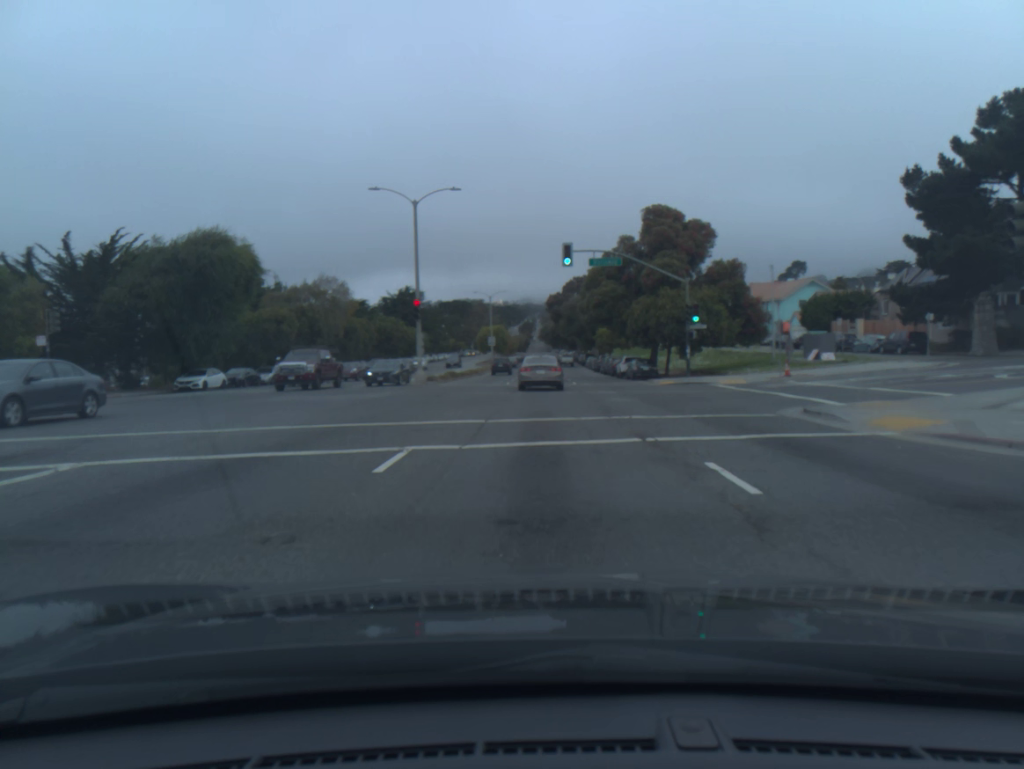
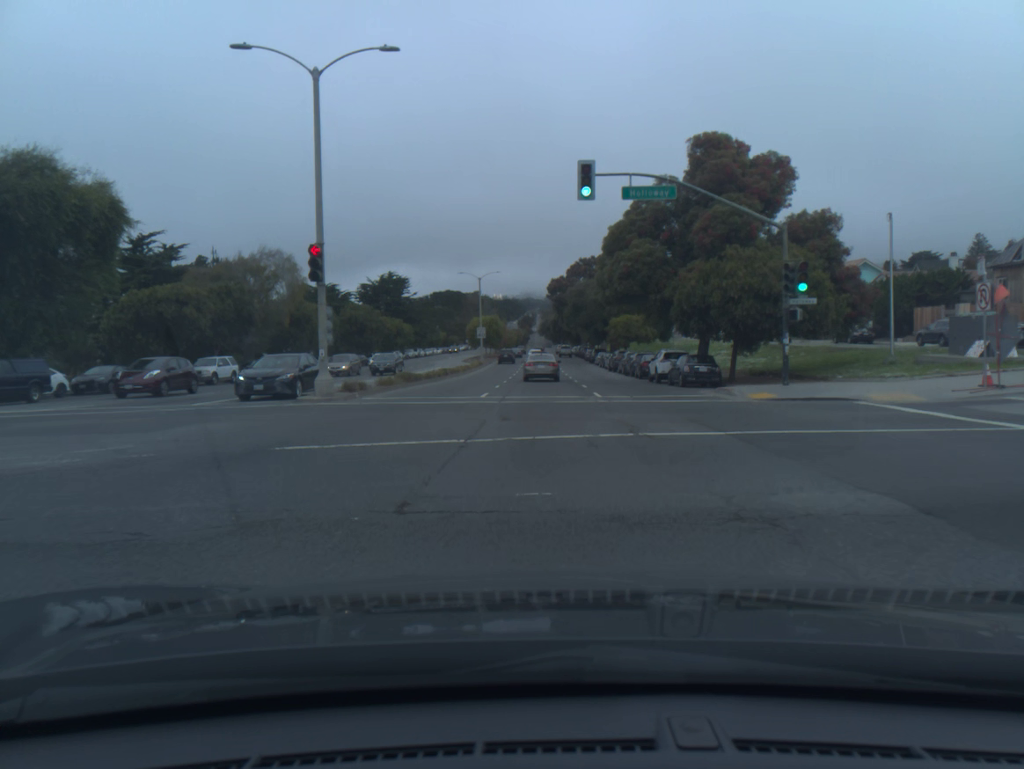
(0.0, +17.3) m; 0°
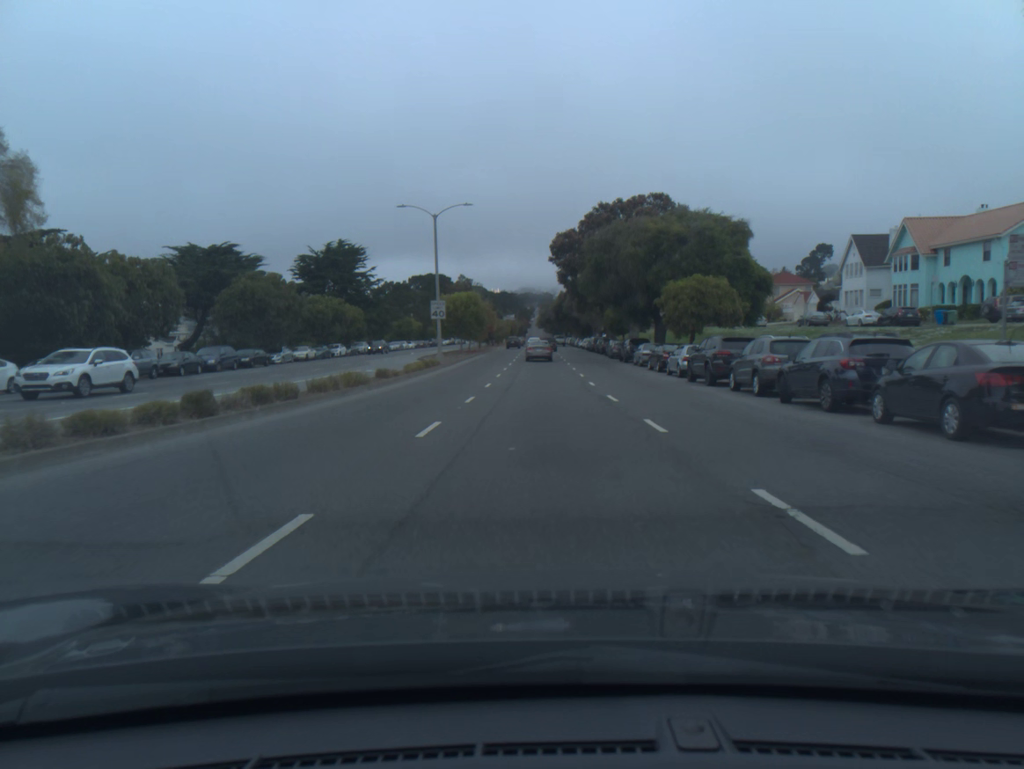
(-0.1, +34.7) m; 0°
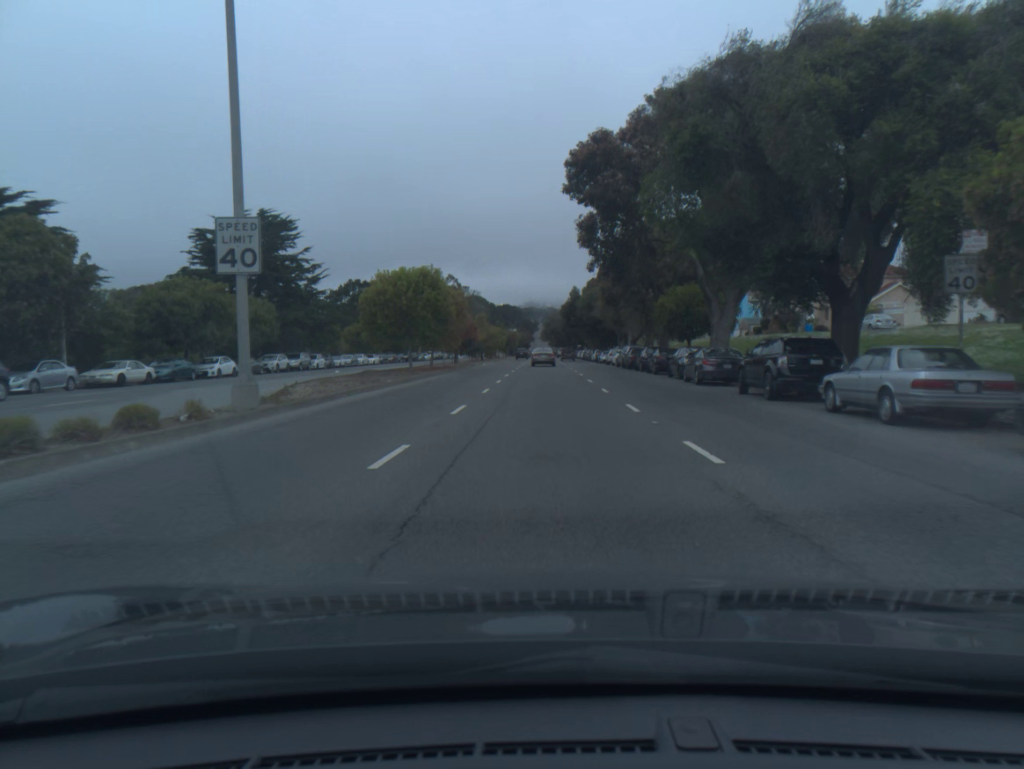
(+0.1, +32.4) m; 0°
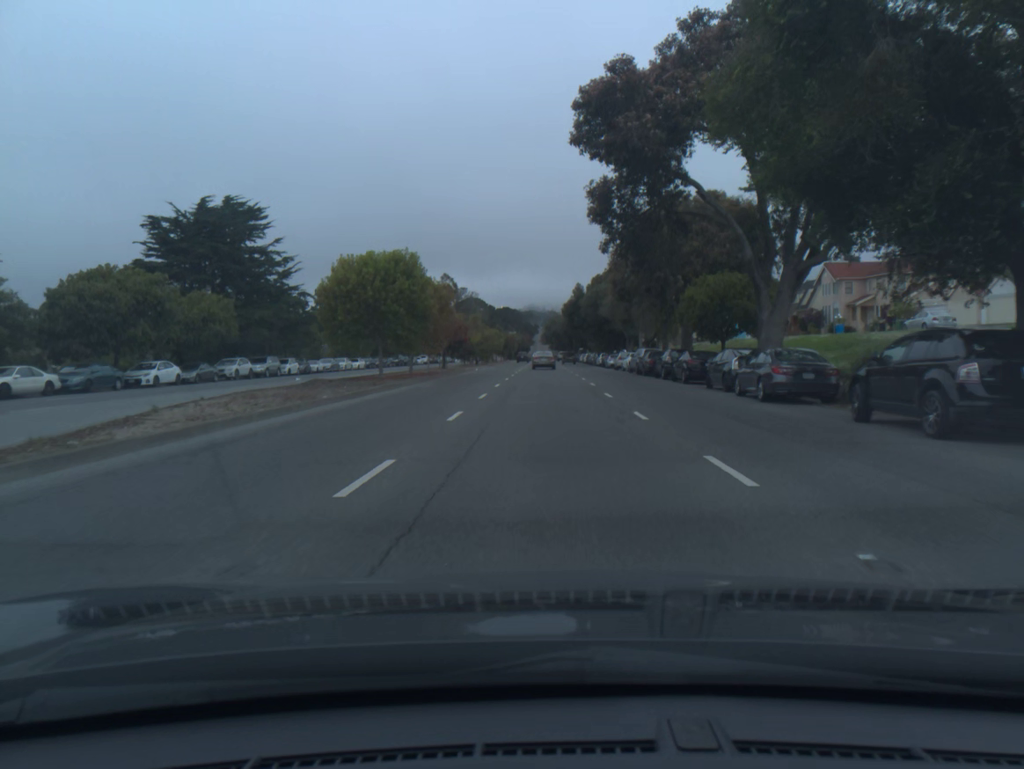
(0.0, +8.6) m; 0°
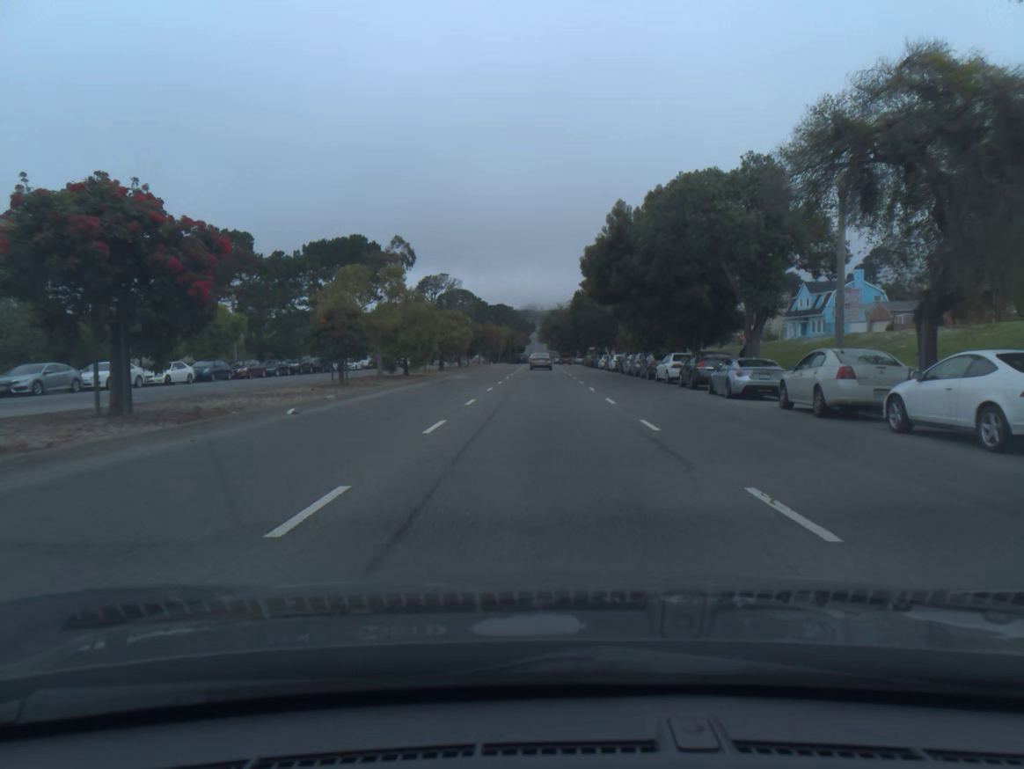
(+0.2, +45.5) m; 0°
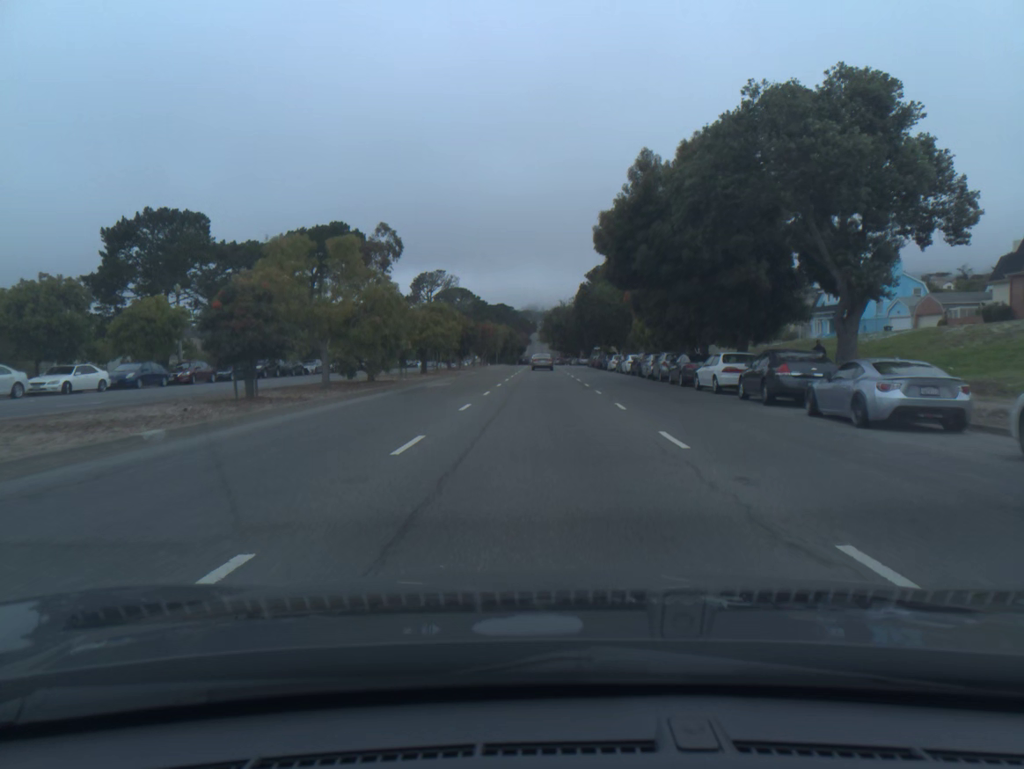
(0.0, +9.7) m; 0°
